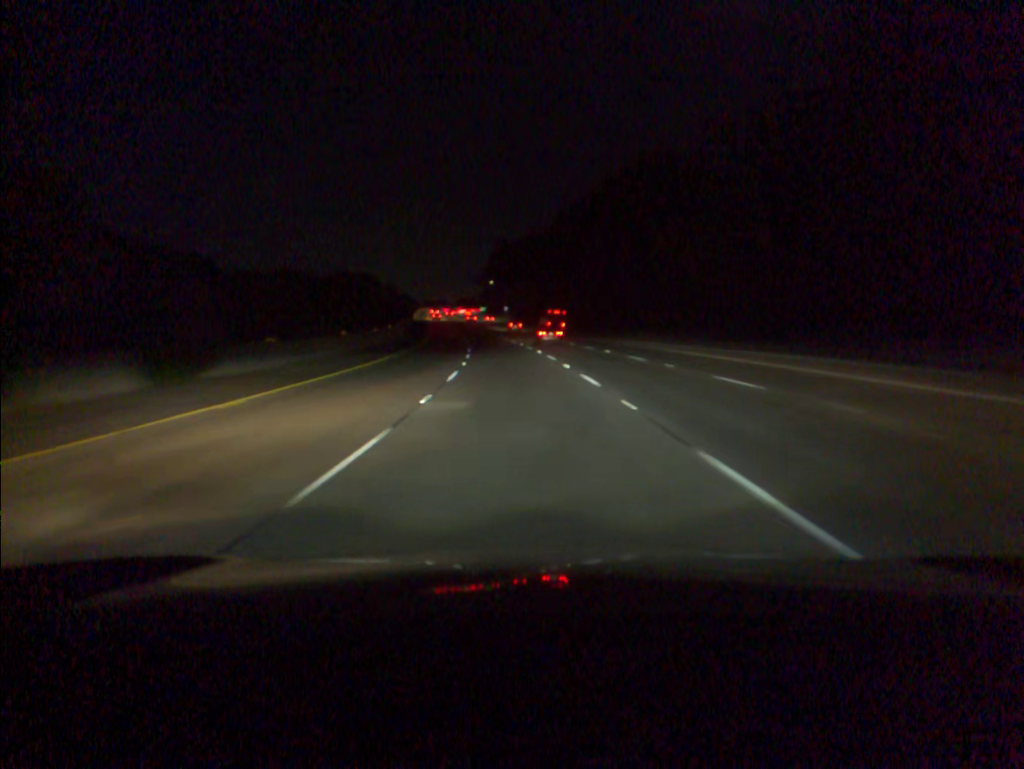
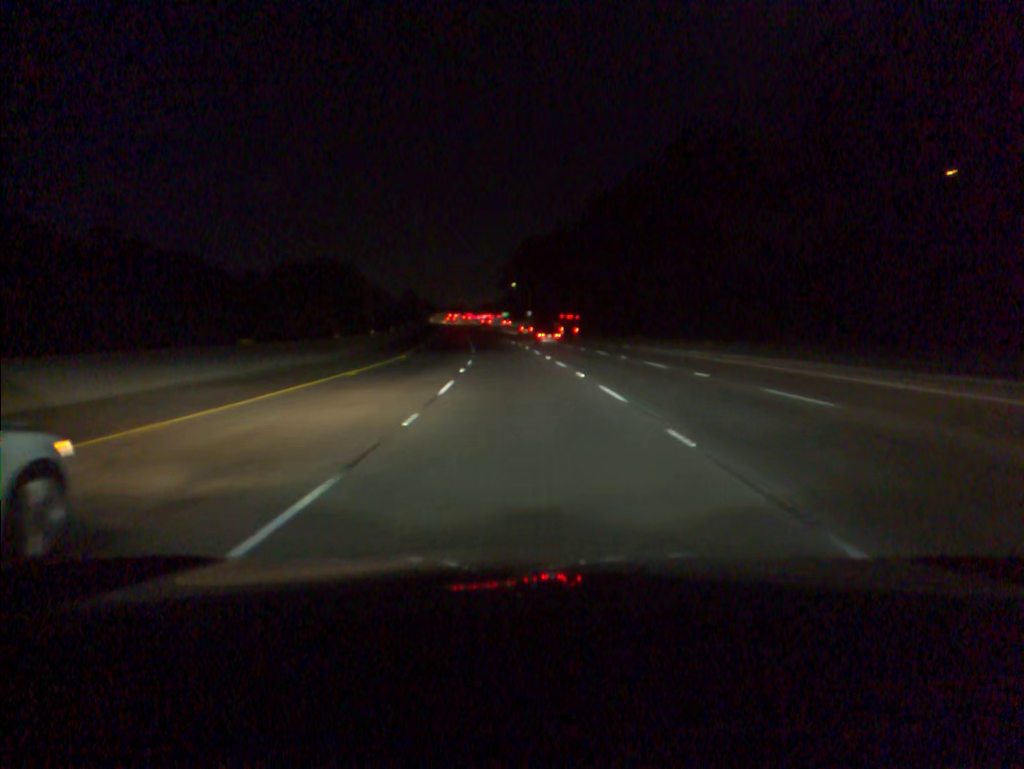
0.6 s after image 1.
(-0.3, +18.1) m; -2°
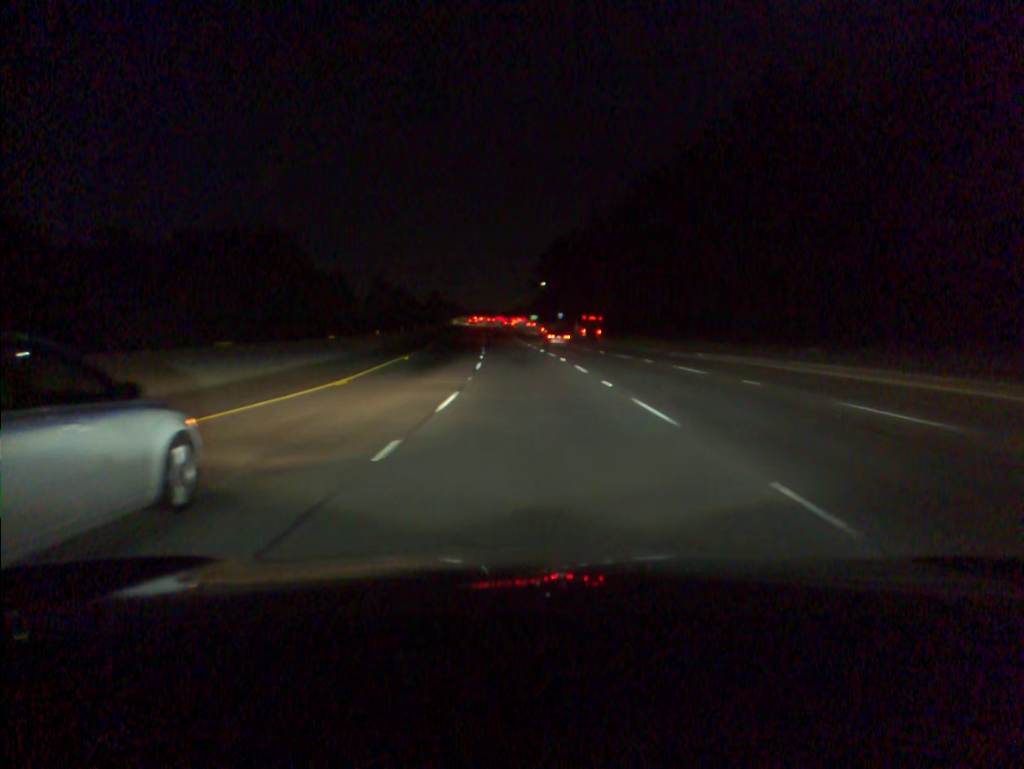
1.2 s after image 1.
(-0.3, +18.1) m; -2°
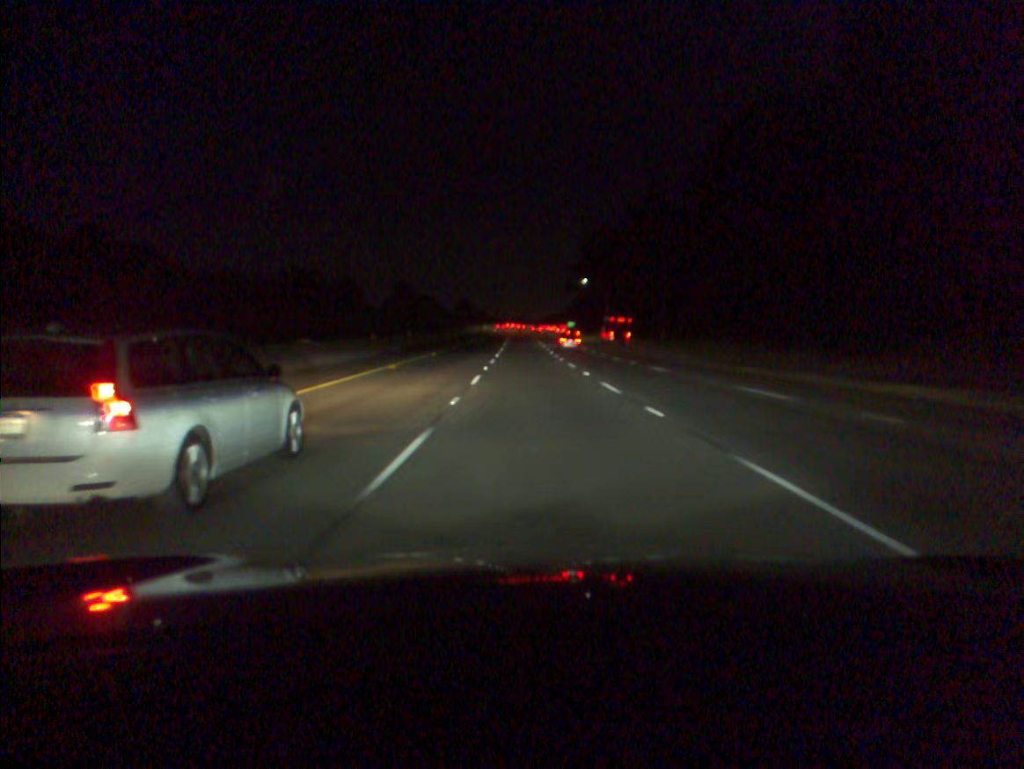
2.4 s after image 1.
(-0.8, +36.3) m; -2°
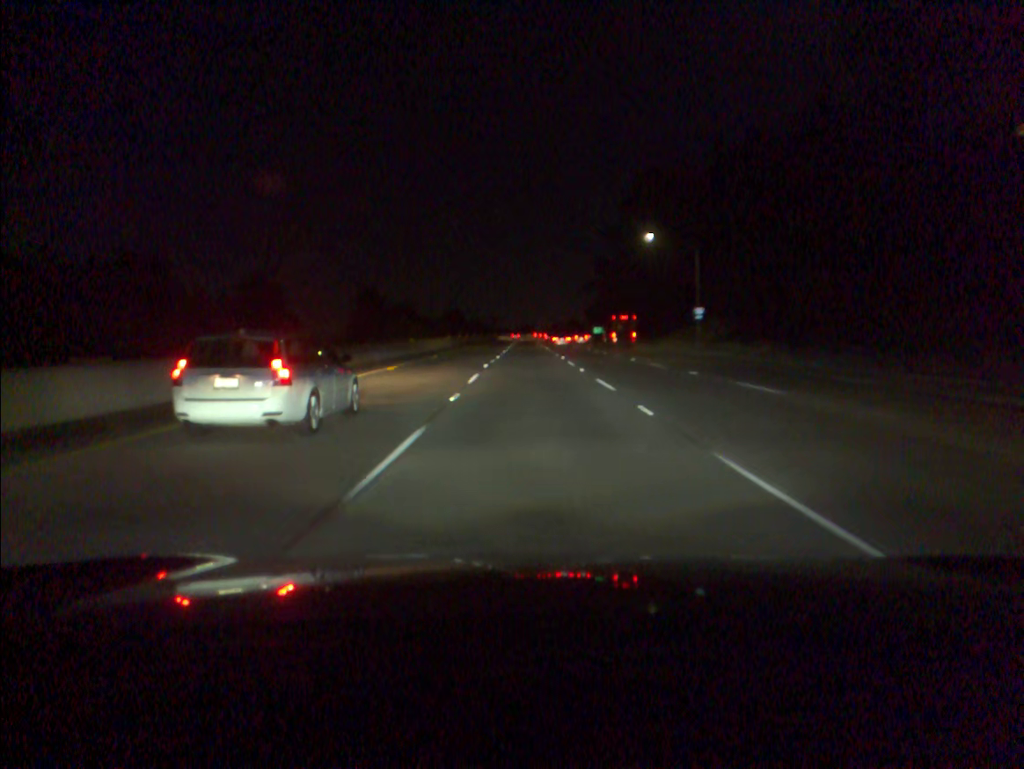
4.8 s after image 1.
(-0.9, +72.8) m; -1°
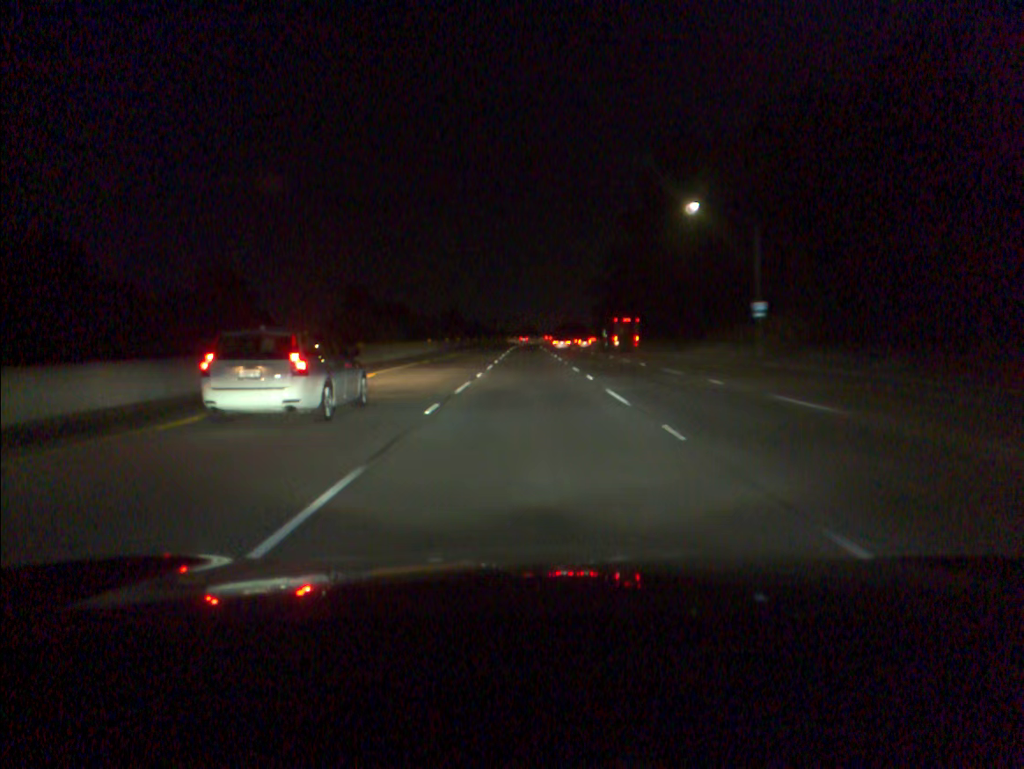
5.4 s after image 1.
(0.0, +18.2) m; 0°
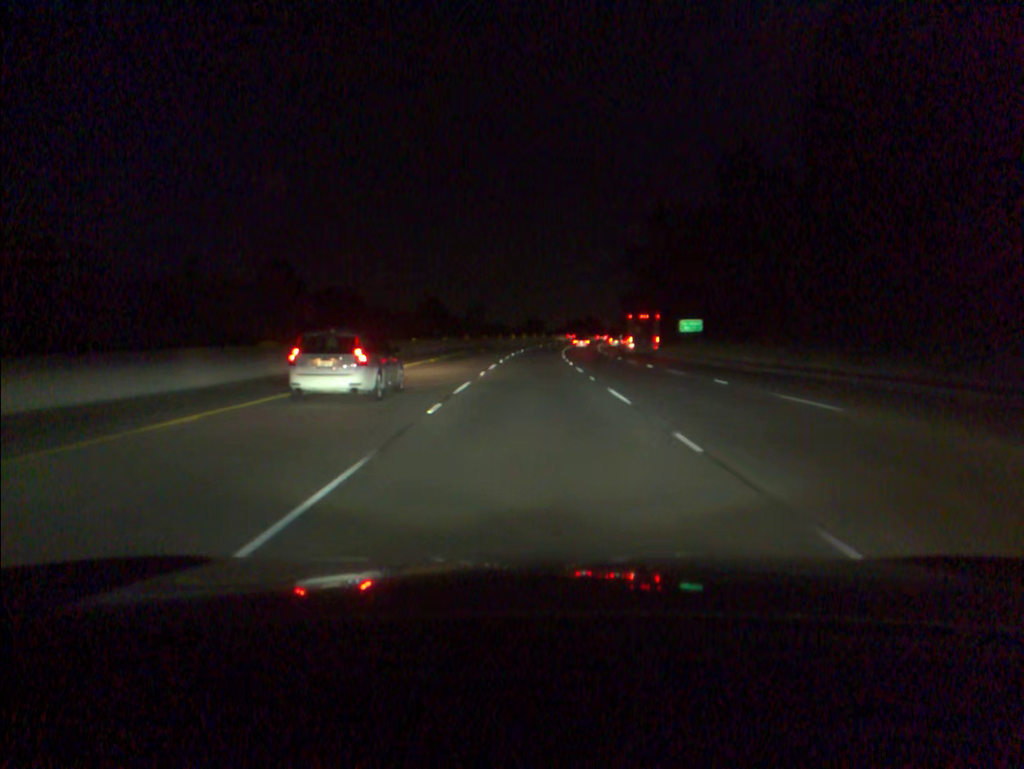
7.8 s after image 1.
(-0.2, +73.0) m; 0°
